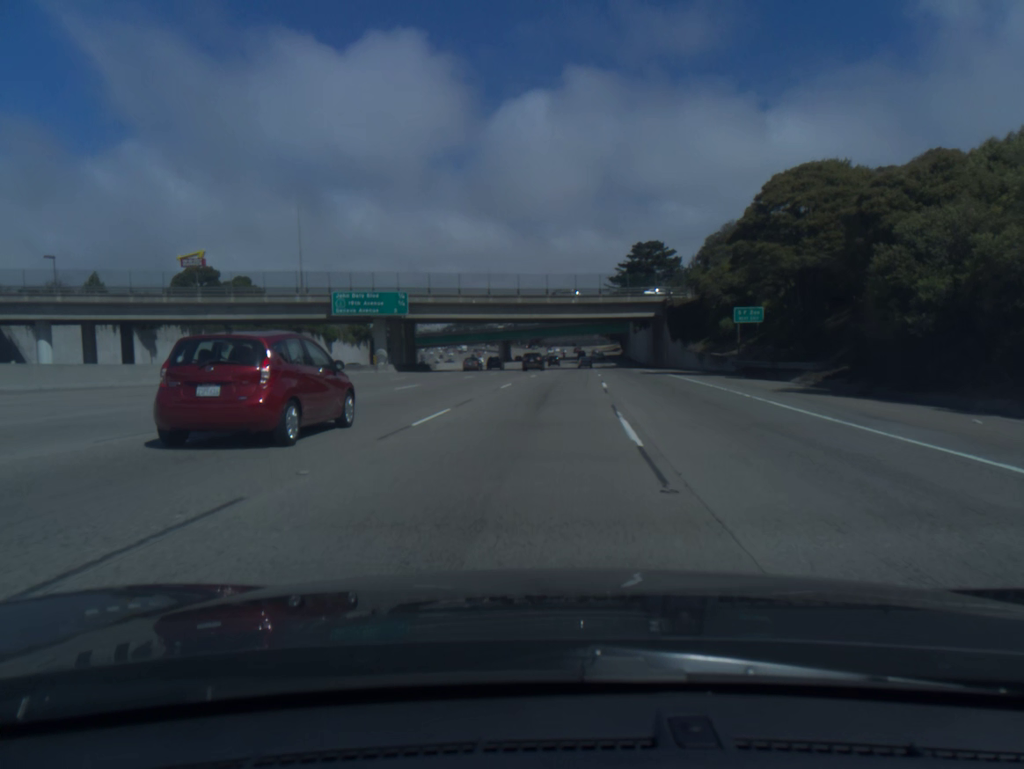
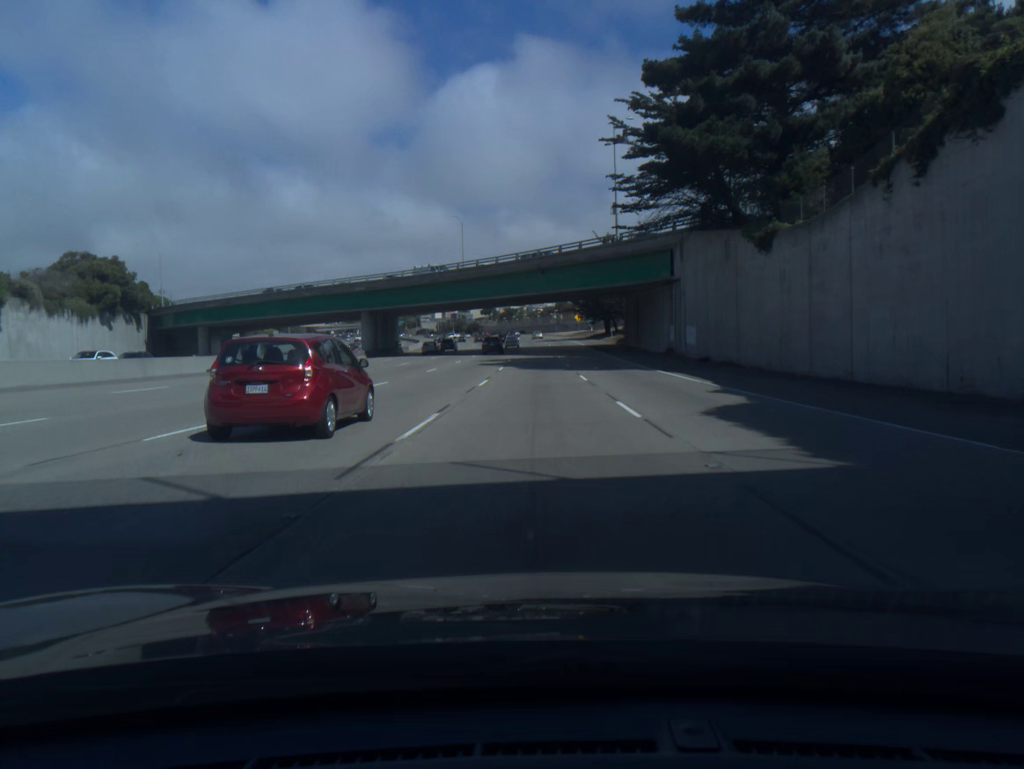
(+4.9, +100.5) m; +4°
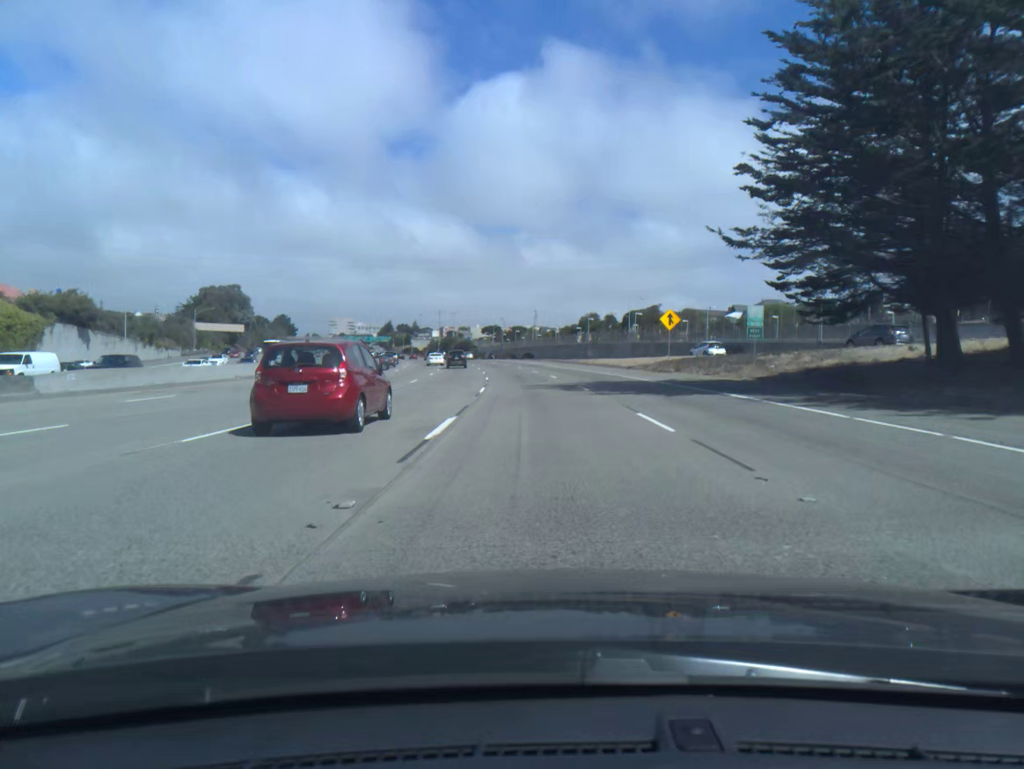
(-1.0, +99.6) m; -1°
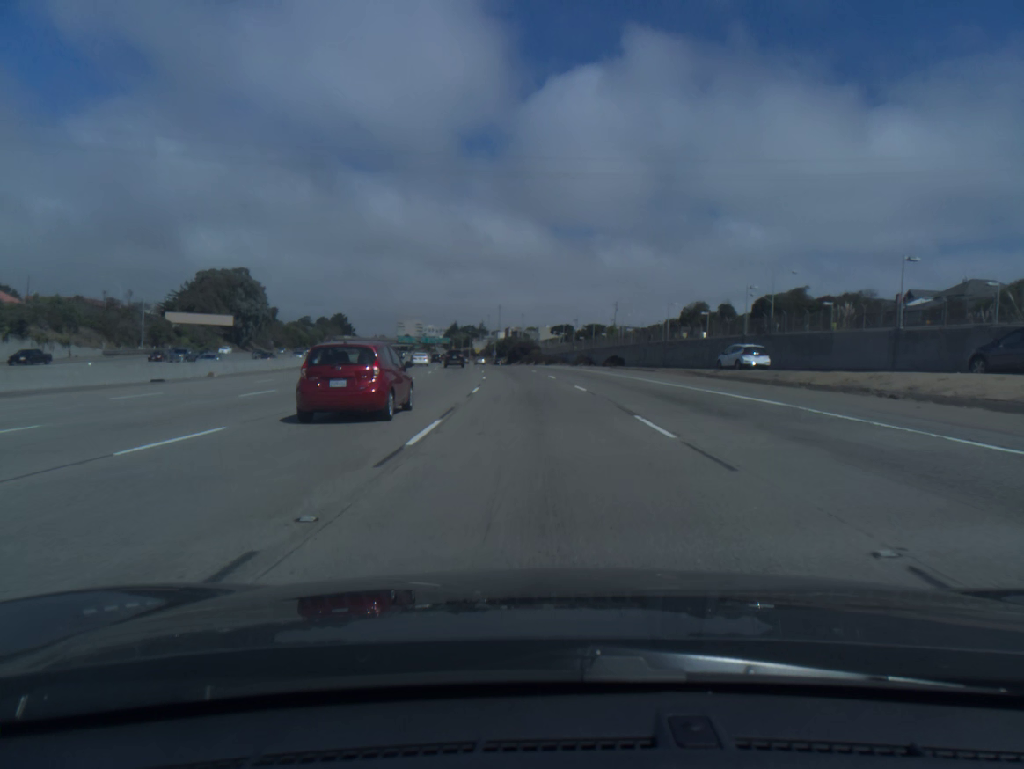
(-2.3, +58.4) m; -5°
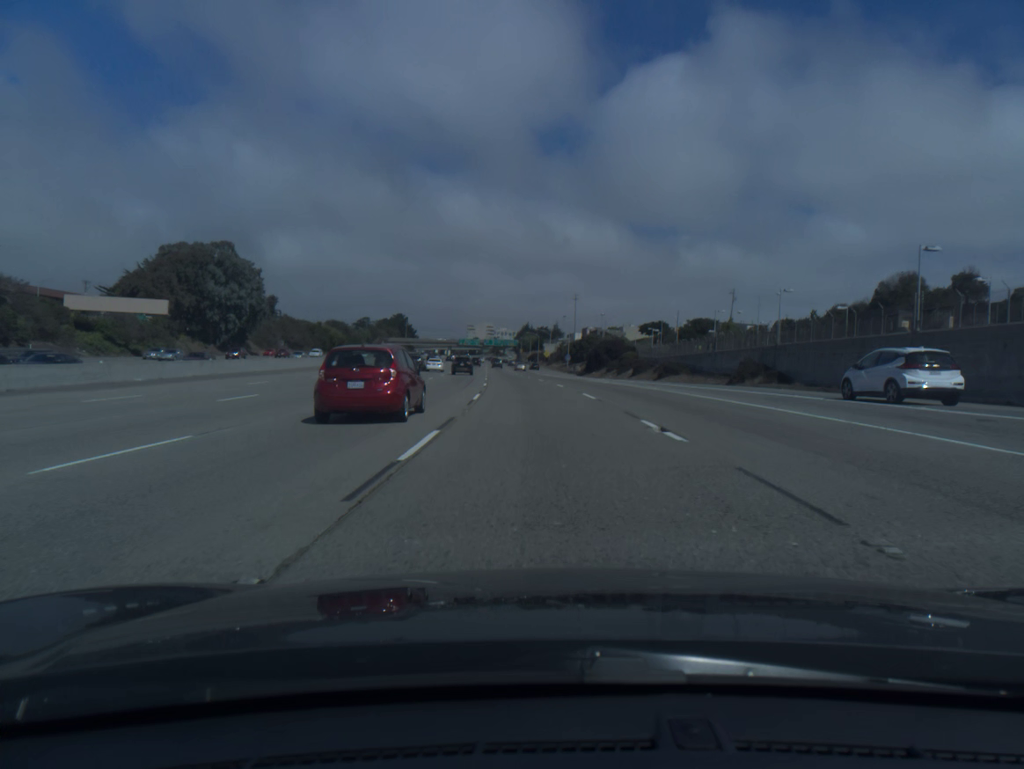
(-2.9, +59.4) m; -6°
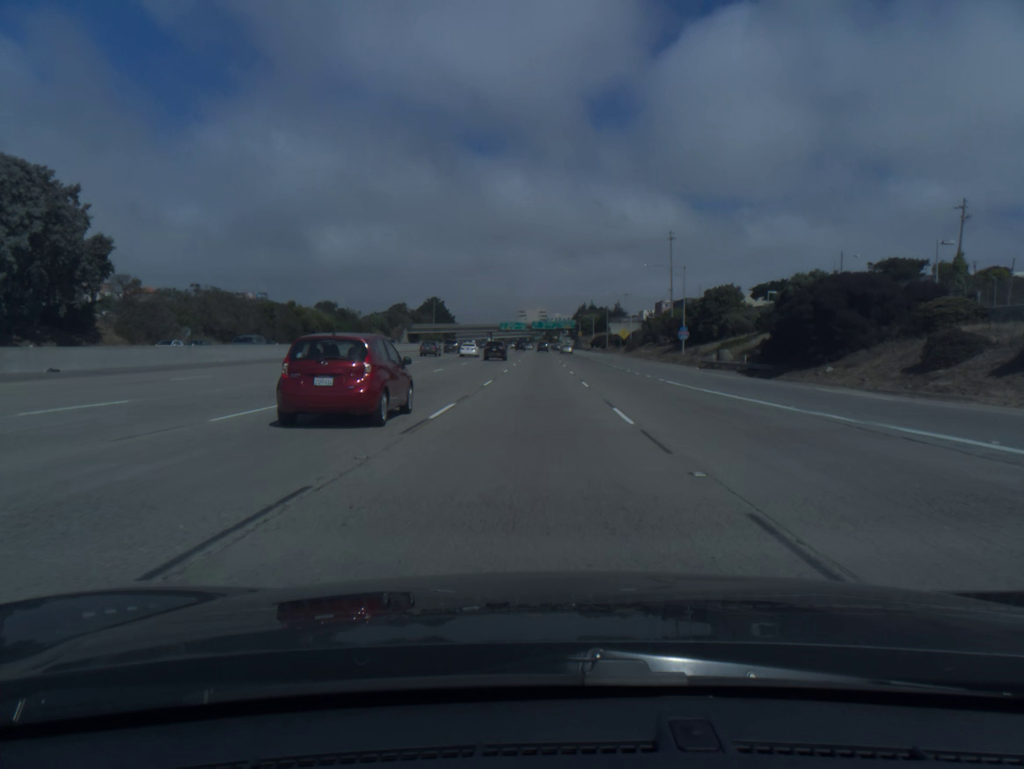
(-3.4, +81.1) m; -4°
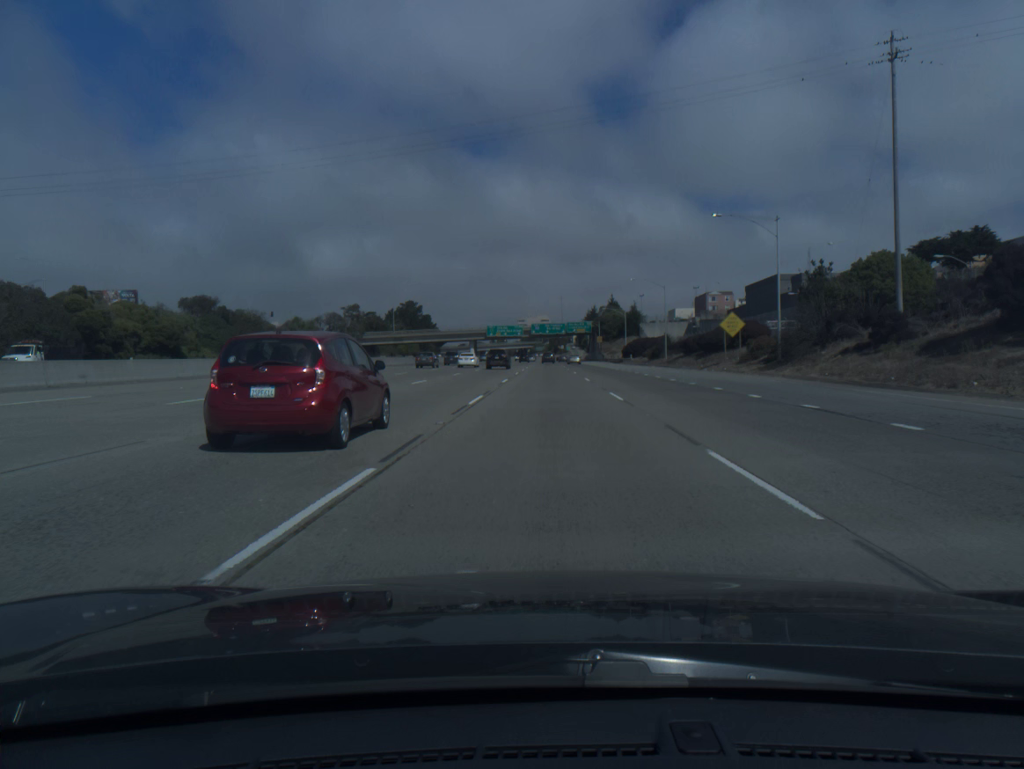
(-0.1, +80.7) m; 0°
